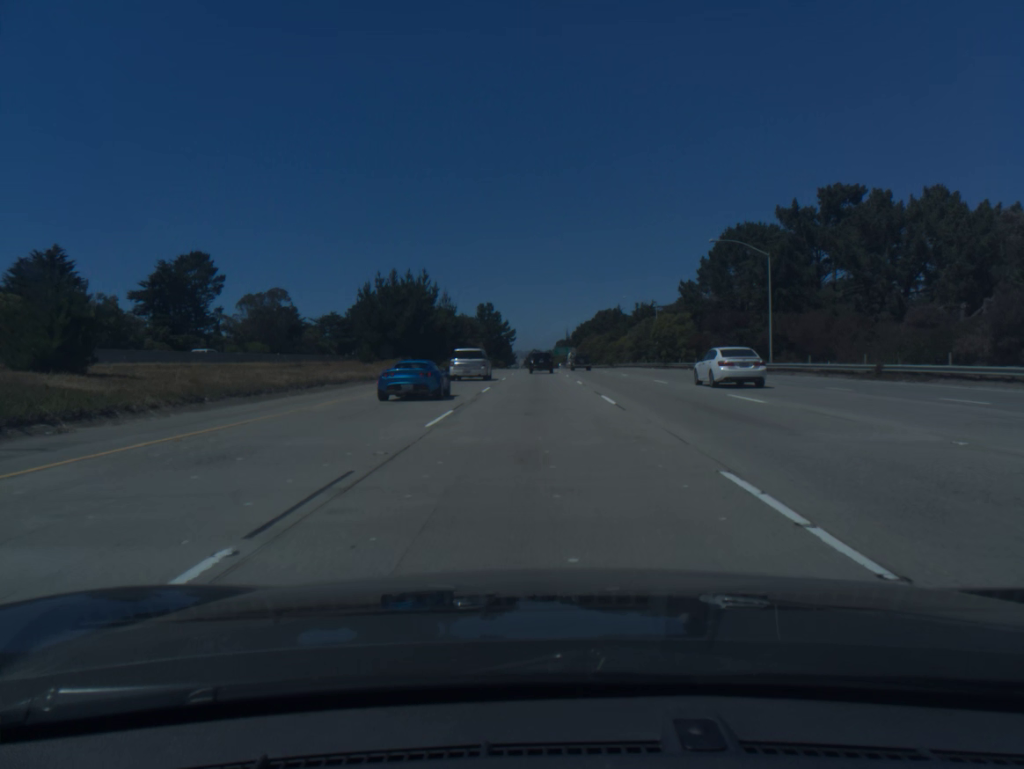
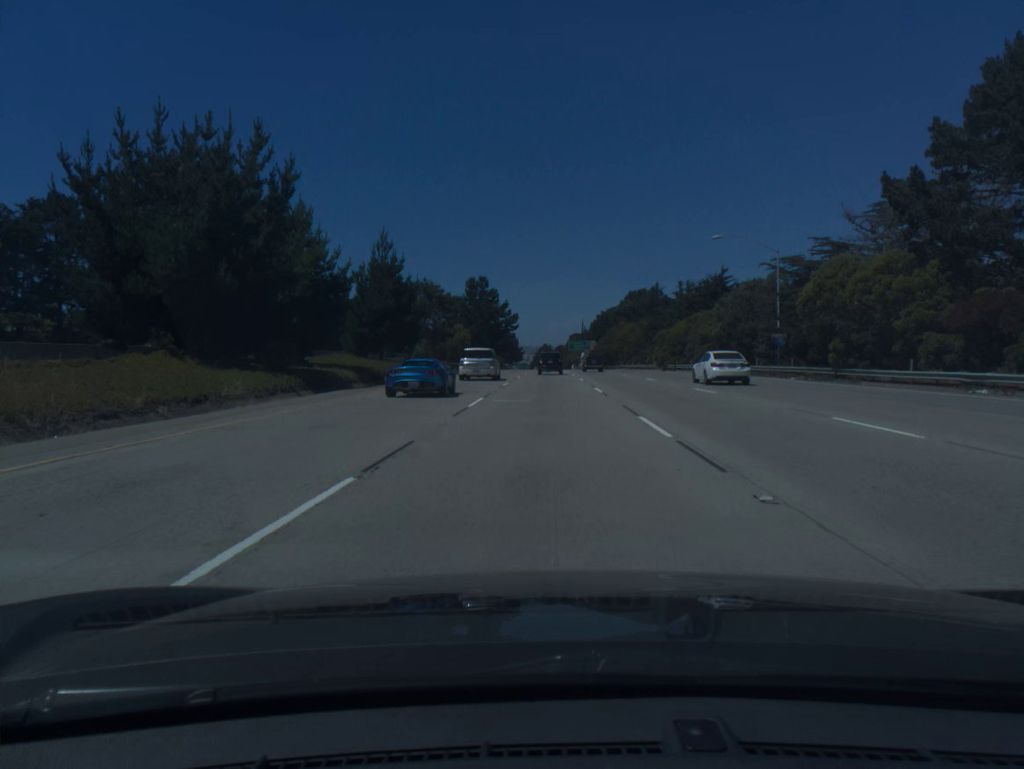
(-0.3, +51.2) m; -1°
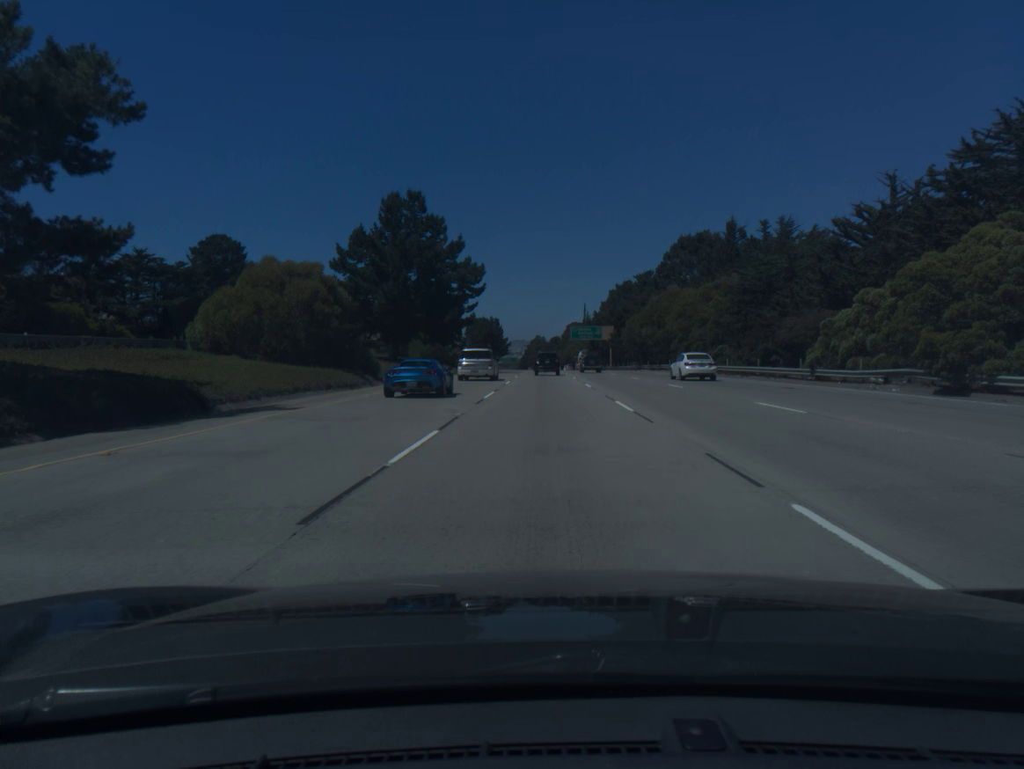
(+0.2, +67.4) m; 0°
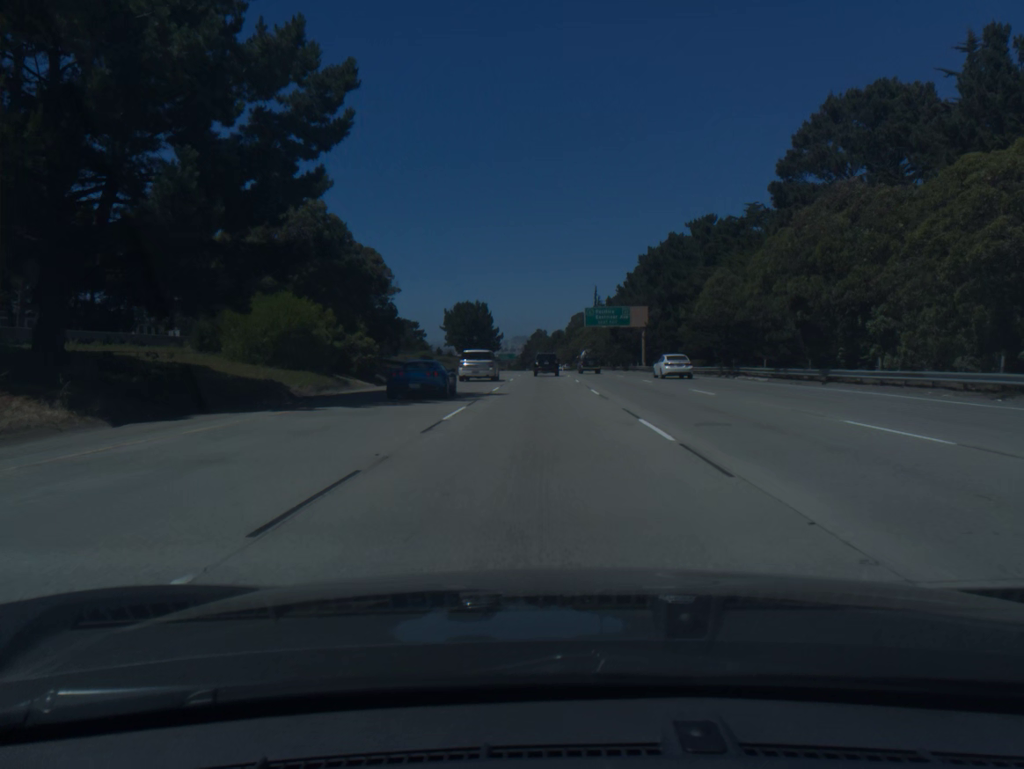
(0.0, +50.2) m; 0°
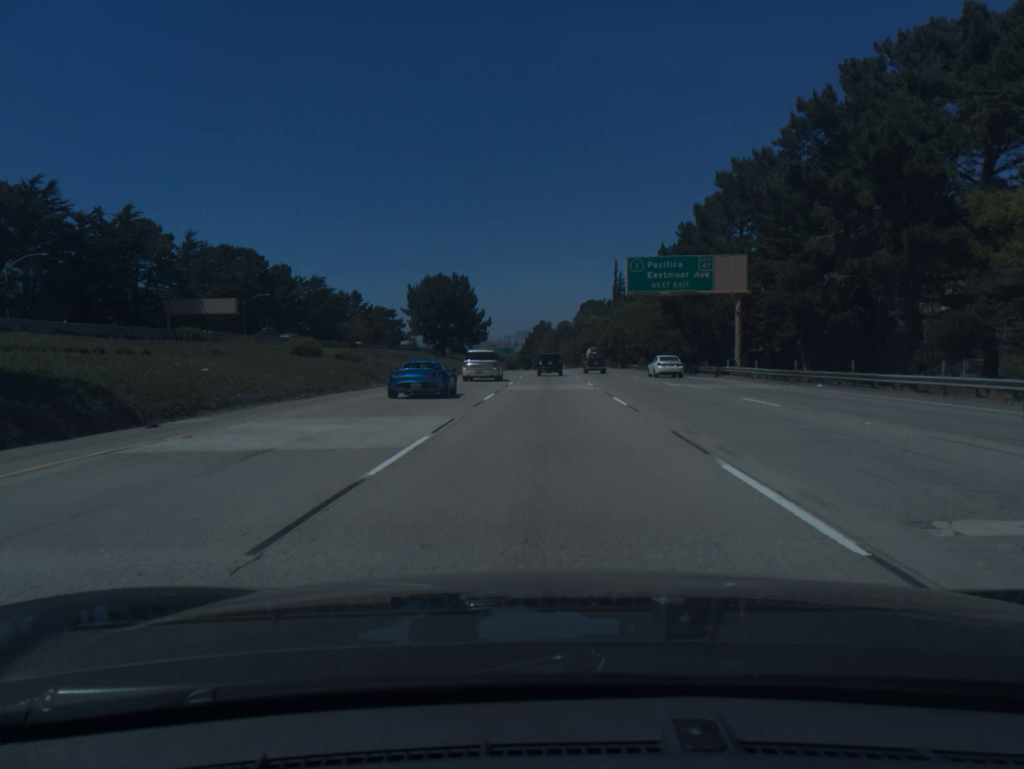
(-0.2, +50.0) m; 0°
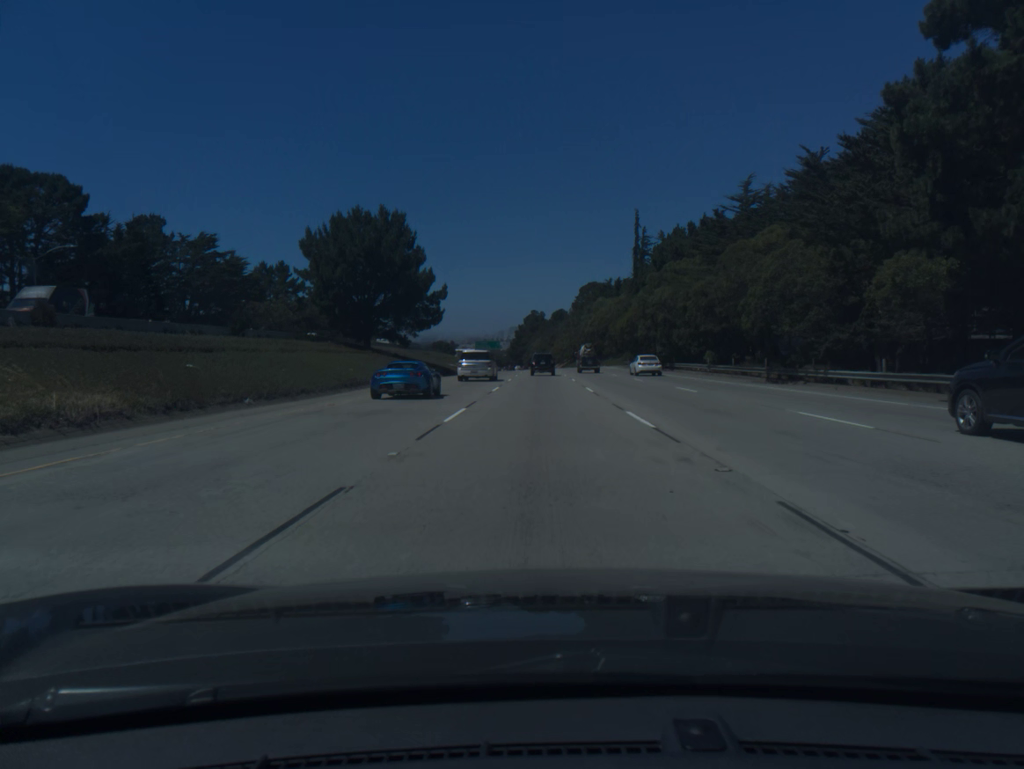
(+0.2, +49.9) m; 0°
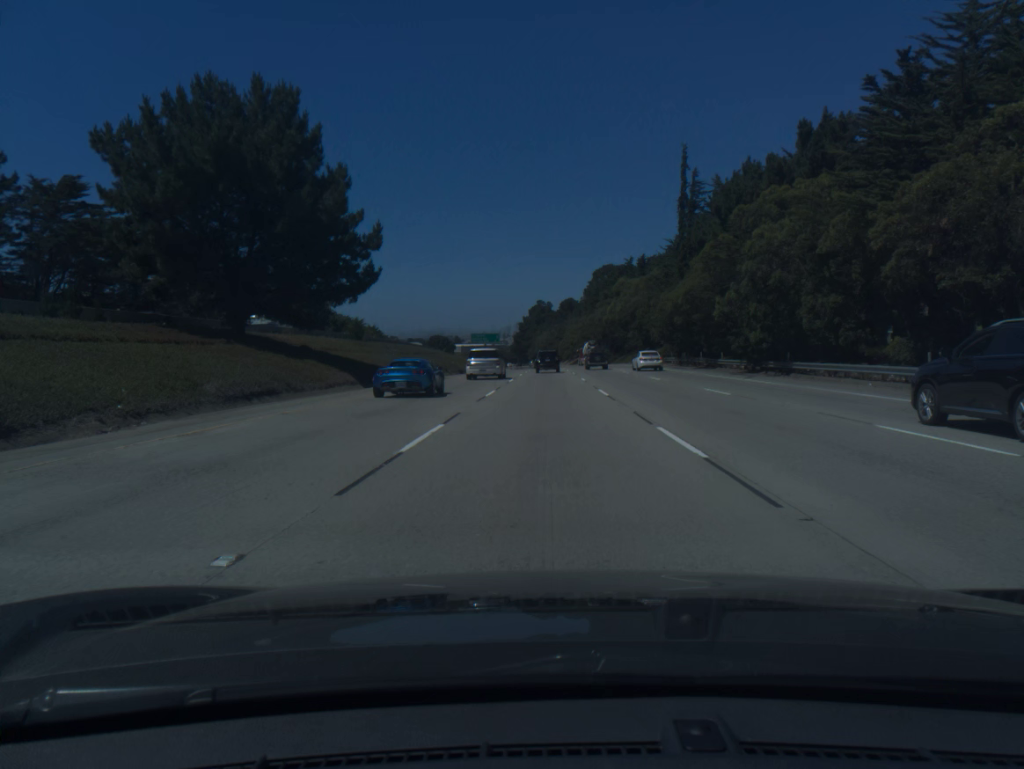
(-0.1, +33.3) m; 0°
